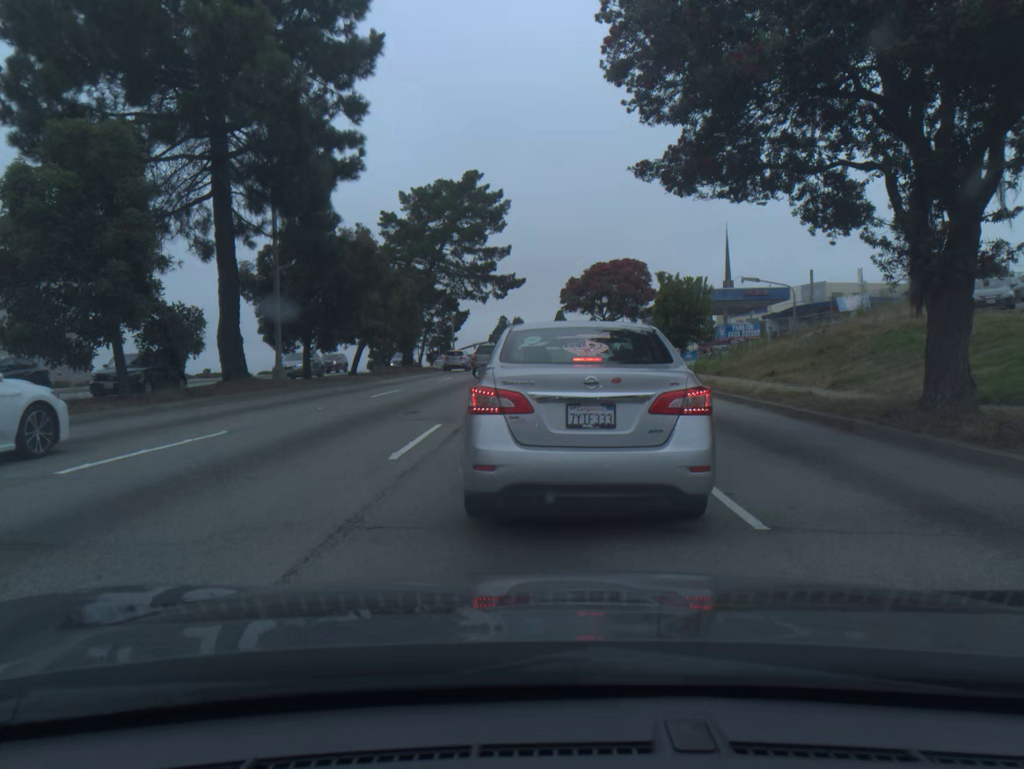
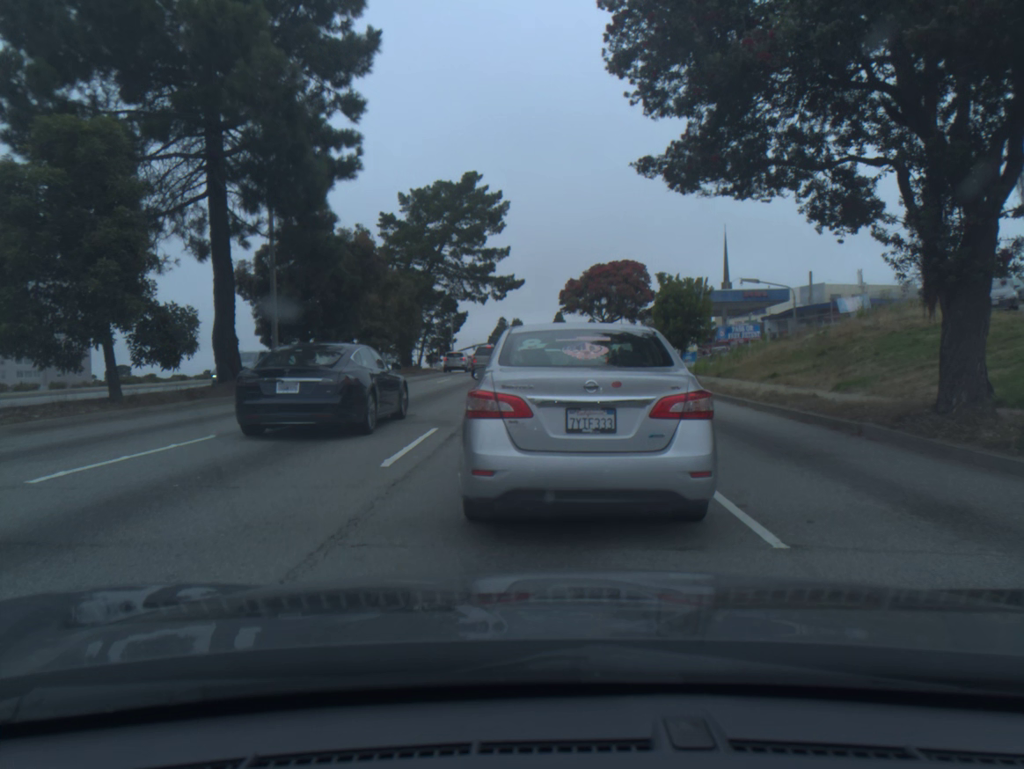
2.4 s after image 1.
(0.0, +0.5) m; 0°
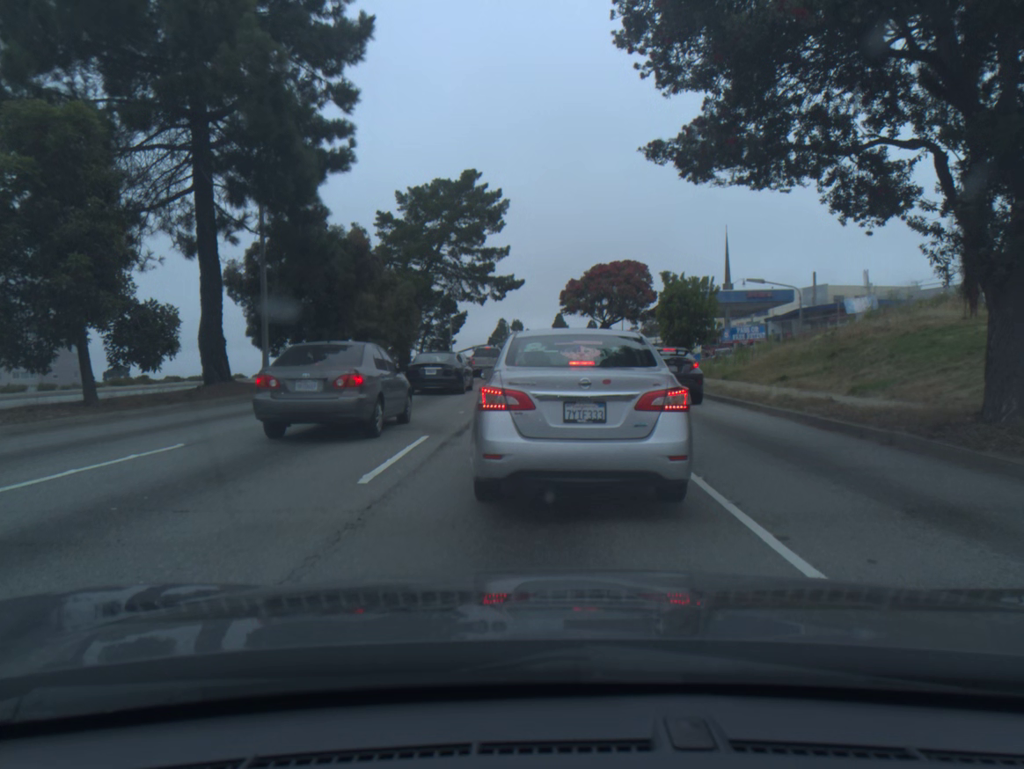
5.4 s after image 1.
(0.0, +1.0) m; 0°
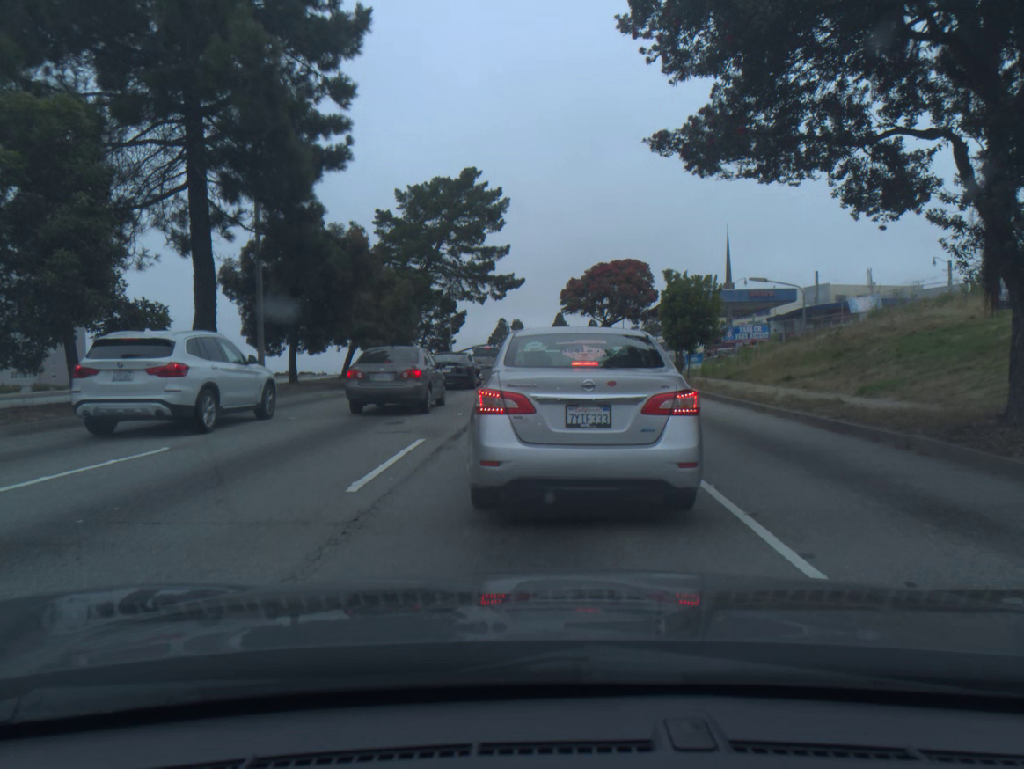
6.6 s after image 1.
(0.0, +0.4) m; 0°
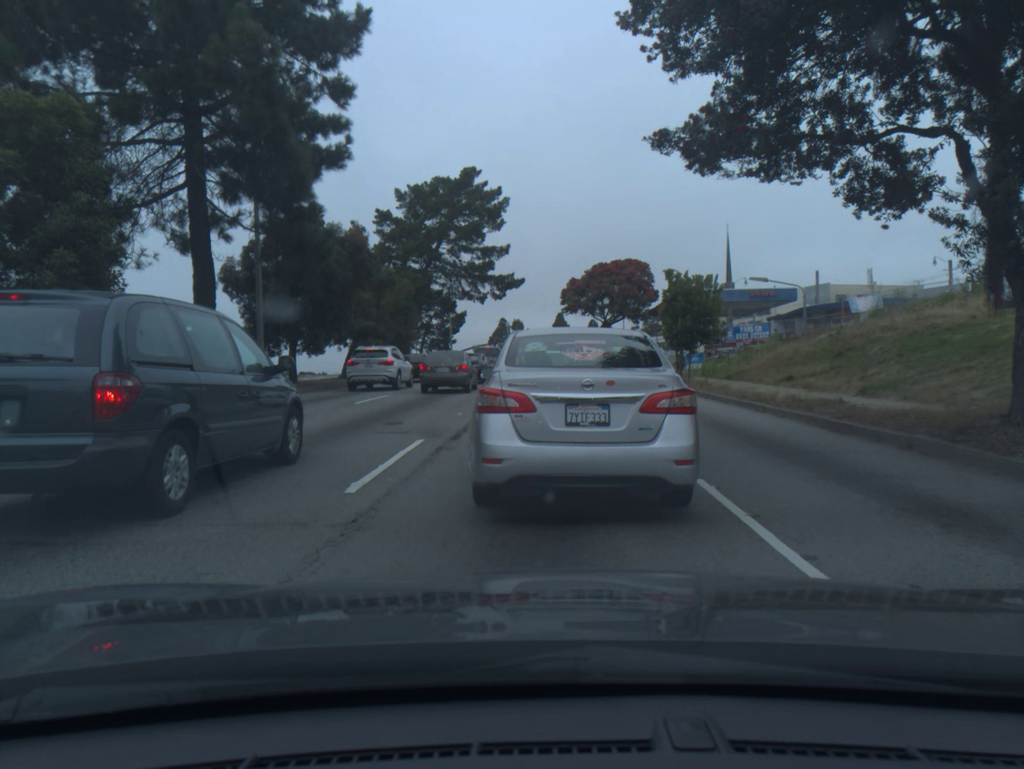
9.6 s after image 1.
(0.0, 0.0) m; 0°
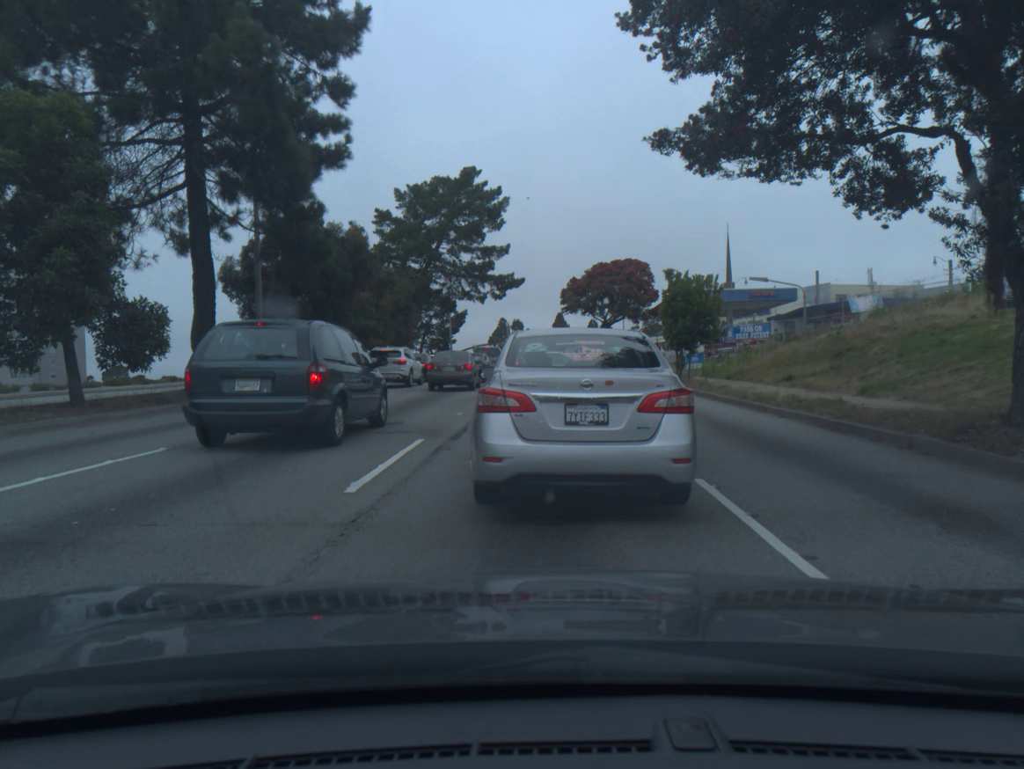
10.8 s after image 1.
(0.0, 0.0) m; 0°
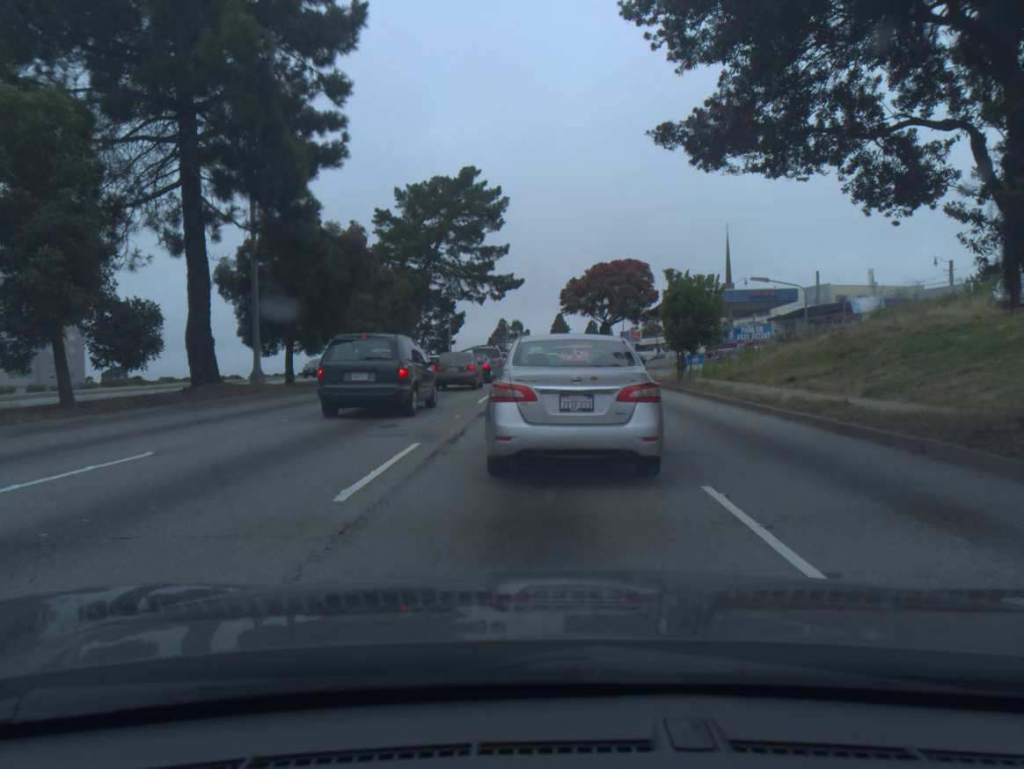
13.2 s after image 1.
(0.0, +0.3) m; 0°
